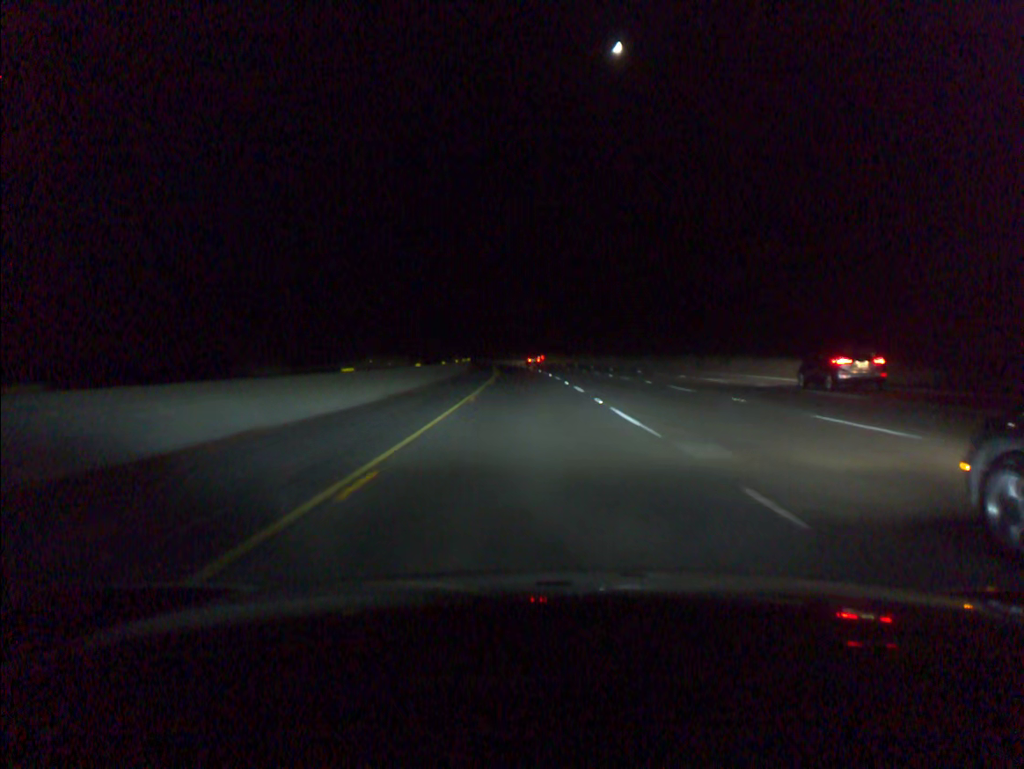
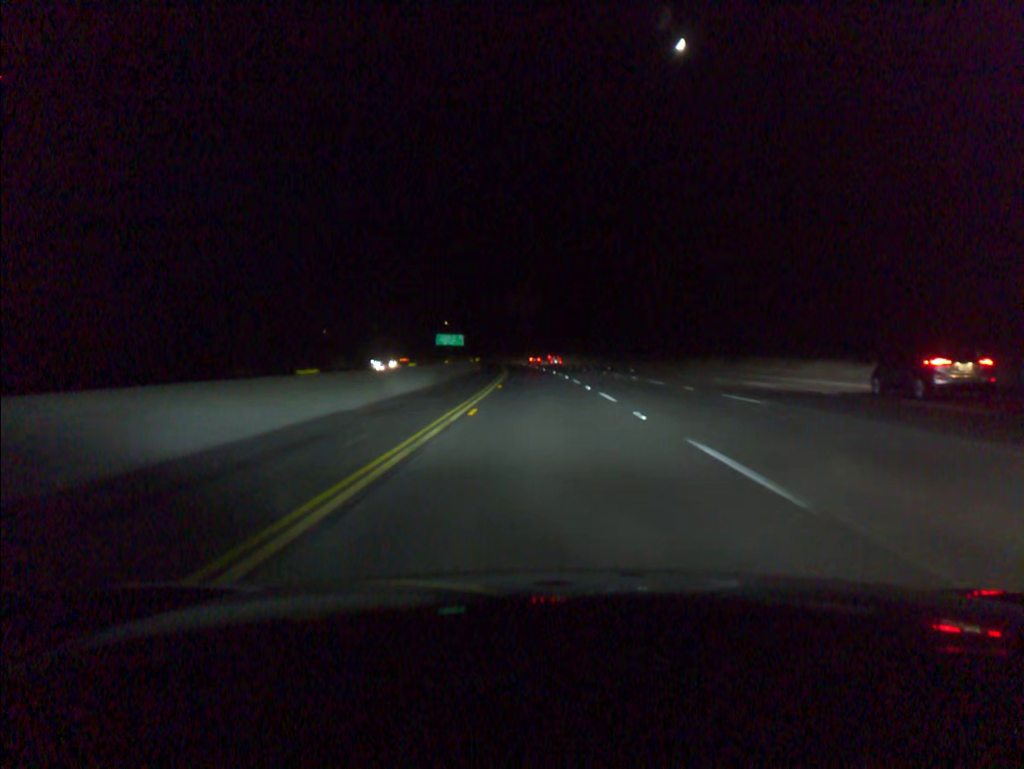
(-3.8, +93.0) m; -4°
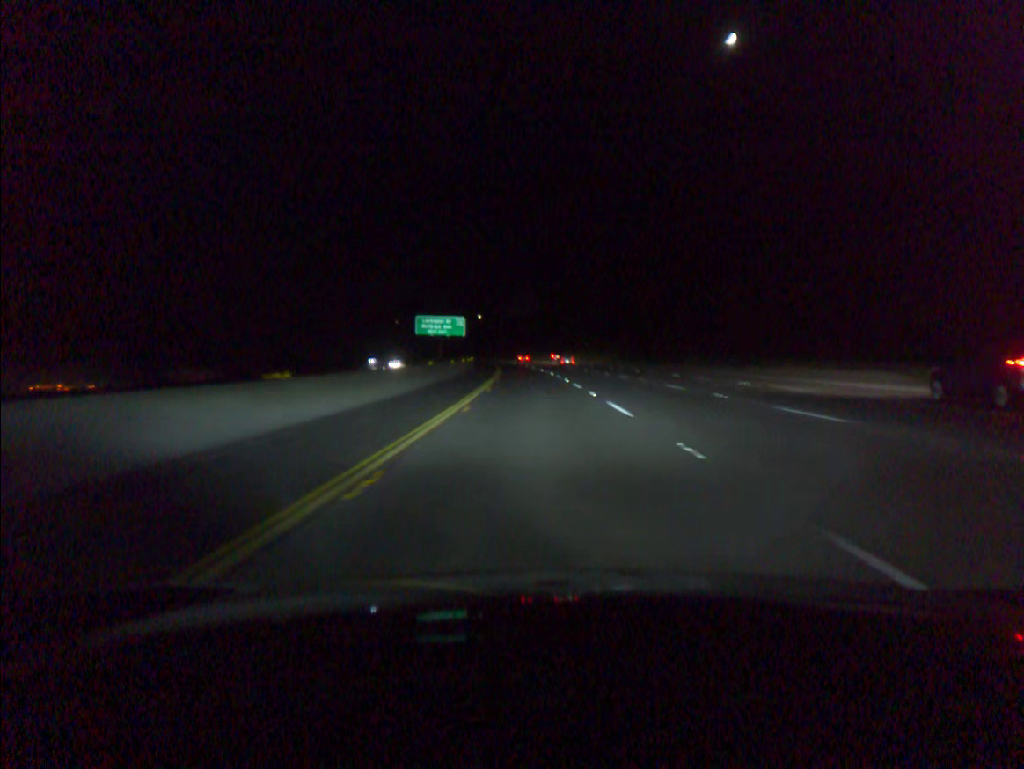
(-2.5, +92.8) m; -3°
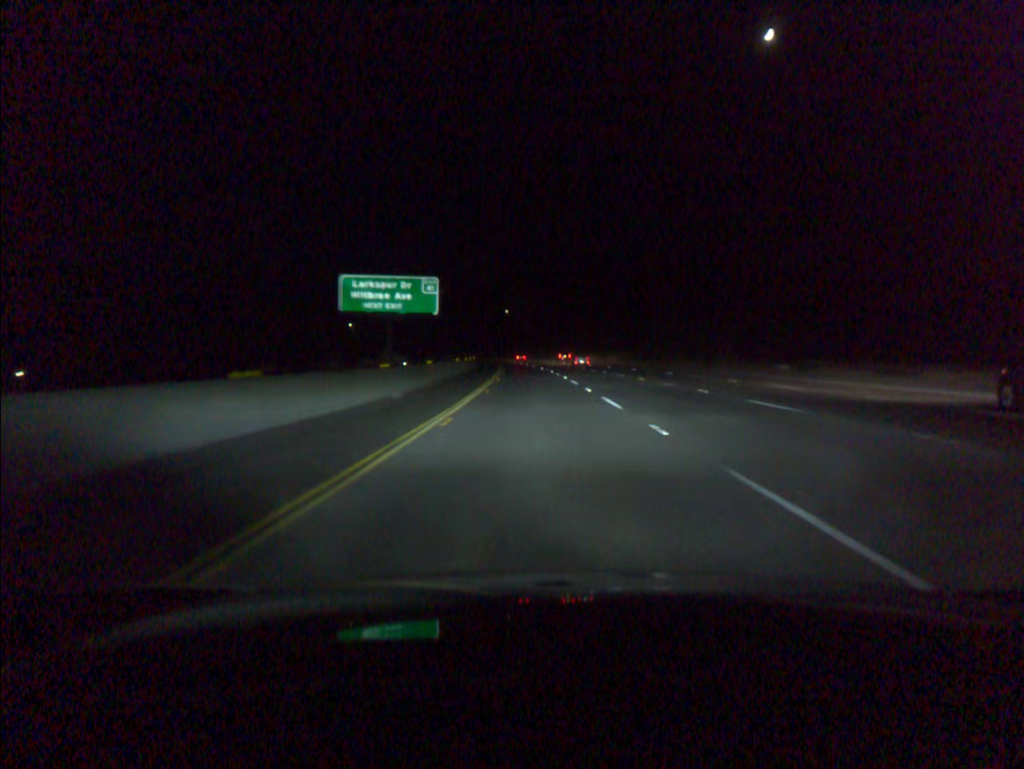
(-1.2, +55.7) m; -2°
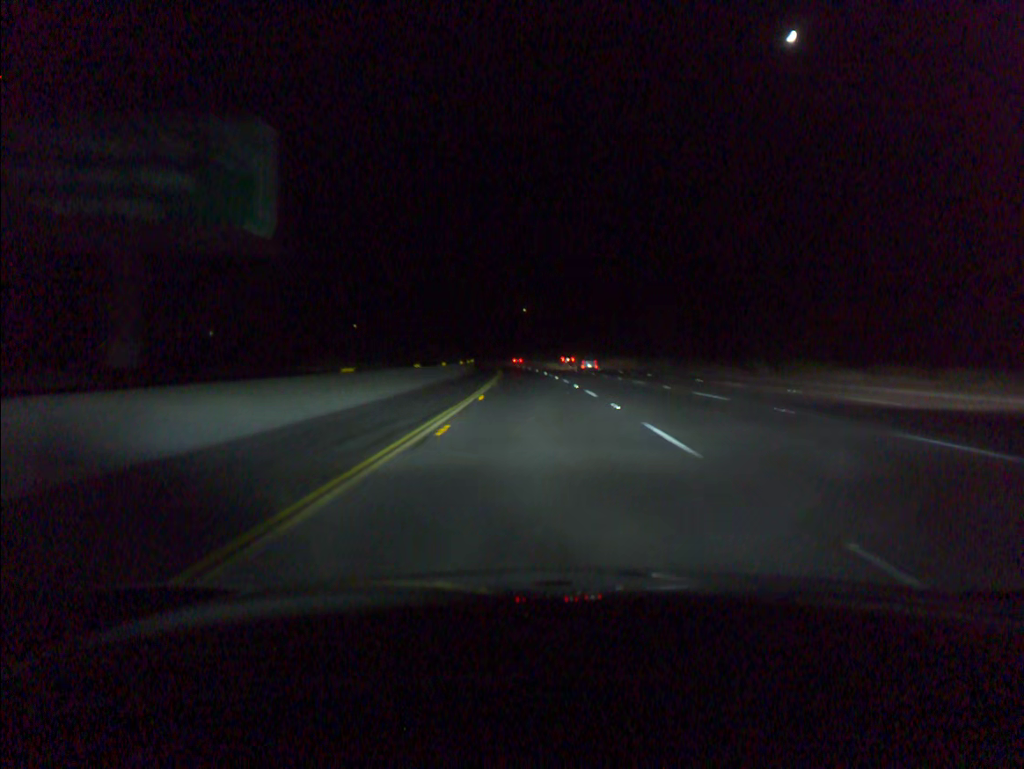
(-0.5, +37.2) m; -1°
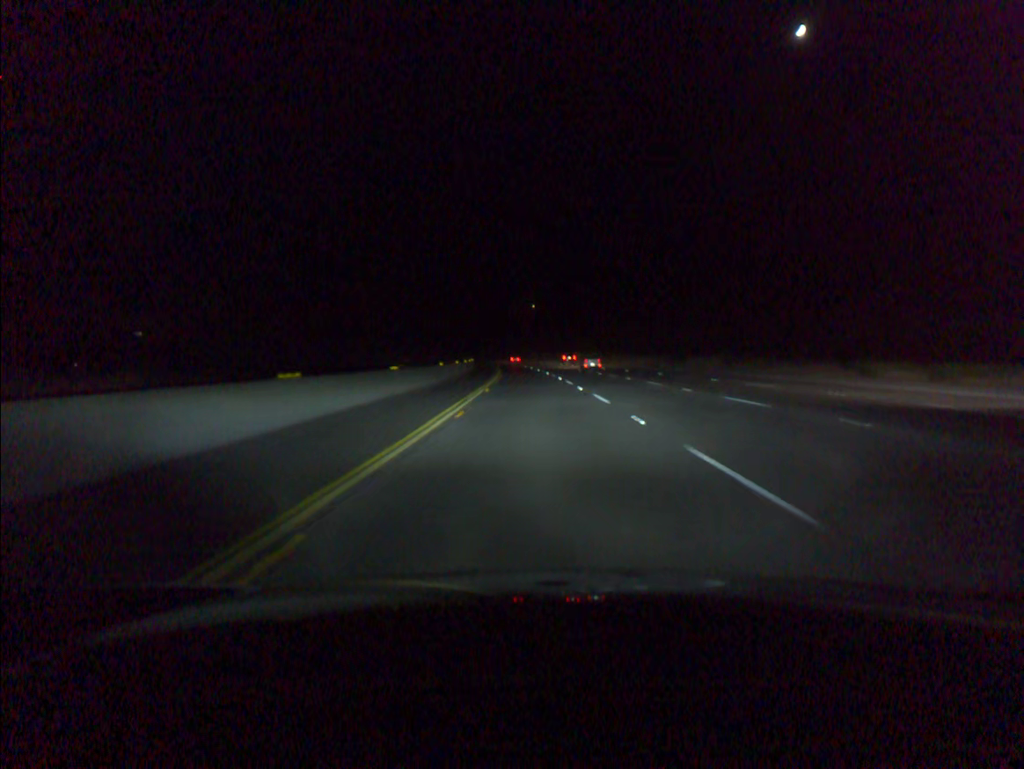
(-0.1, +18.6) m; -1°
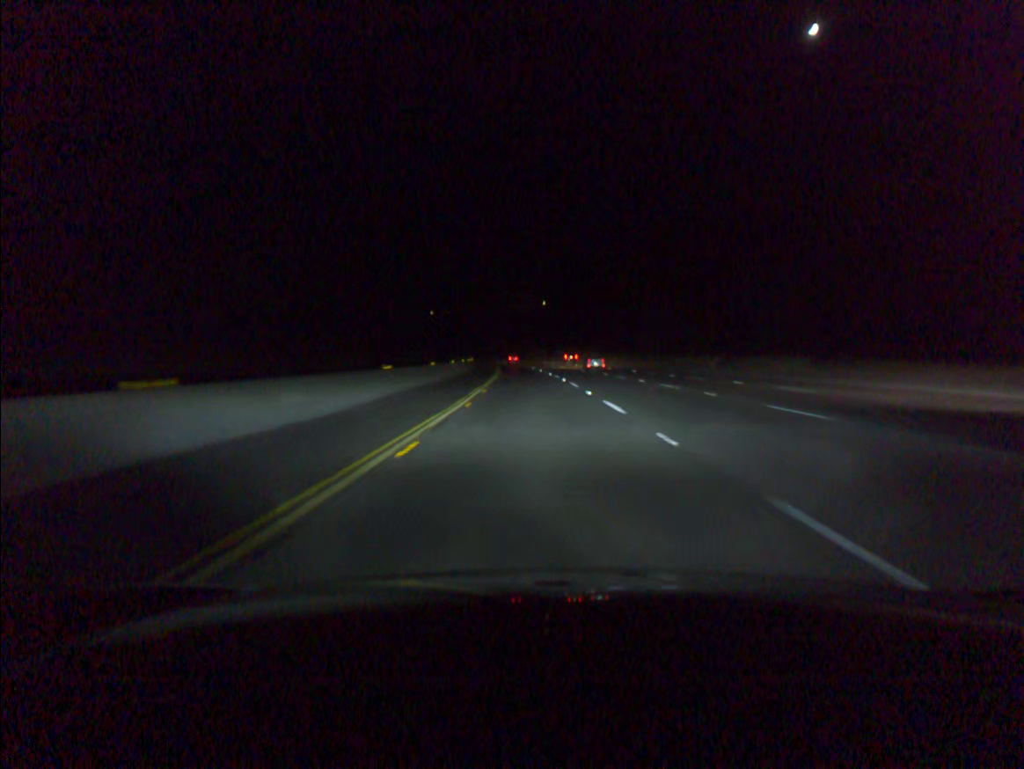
(-0.1, +18.6) m; -1°
